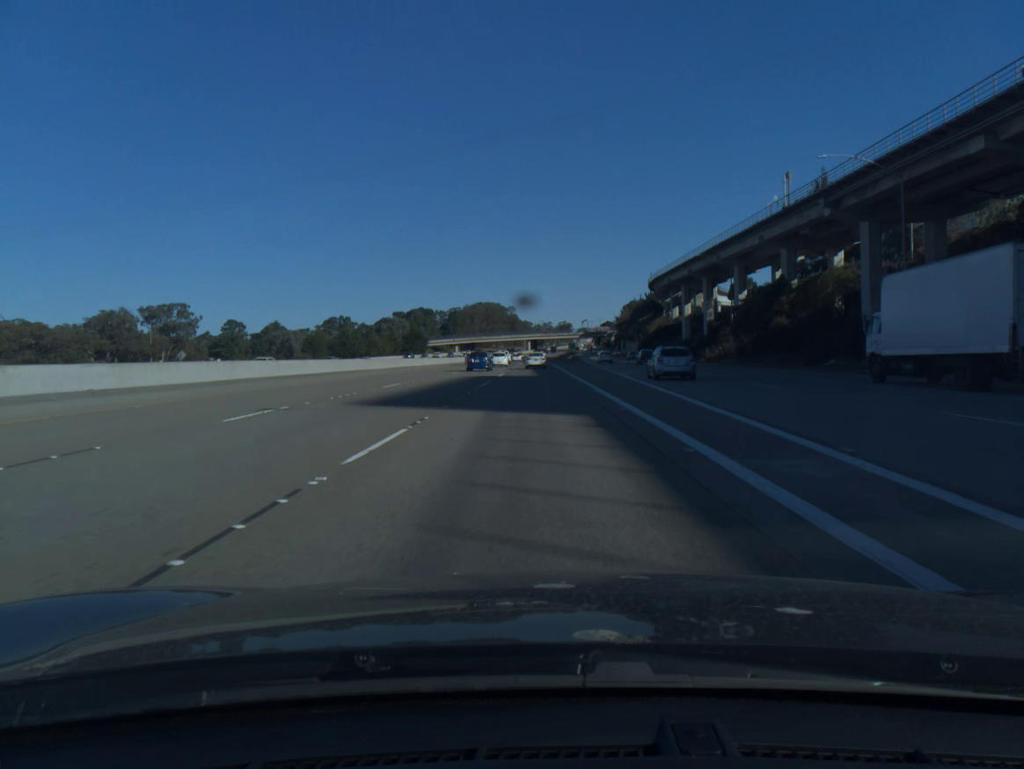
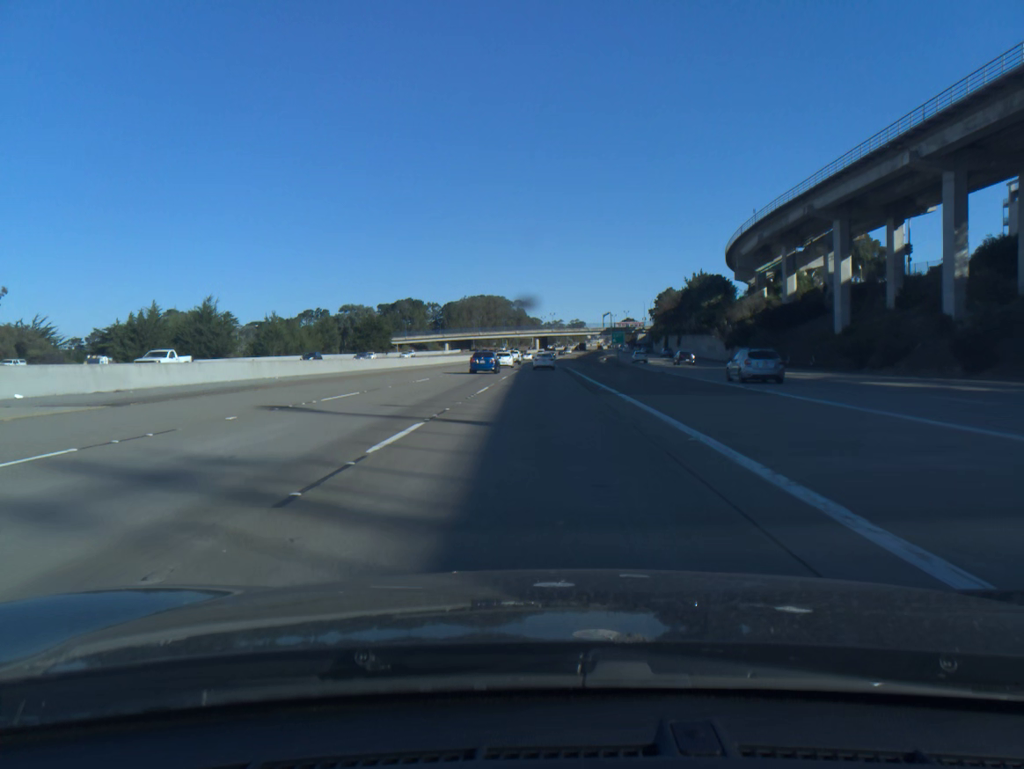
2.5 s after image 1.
(-0.7, +77.8) m; -1°
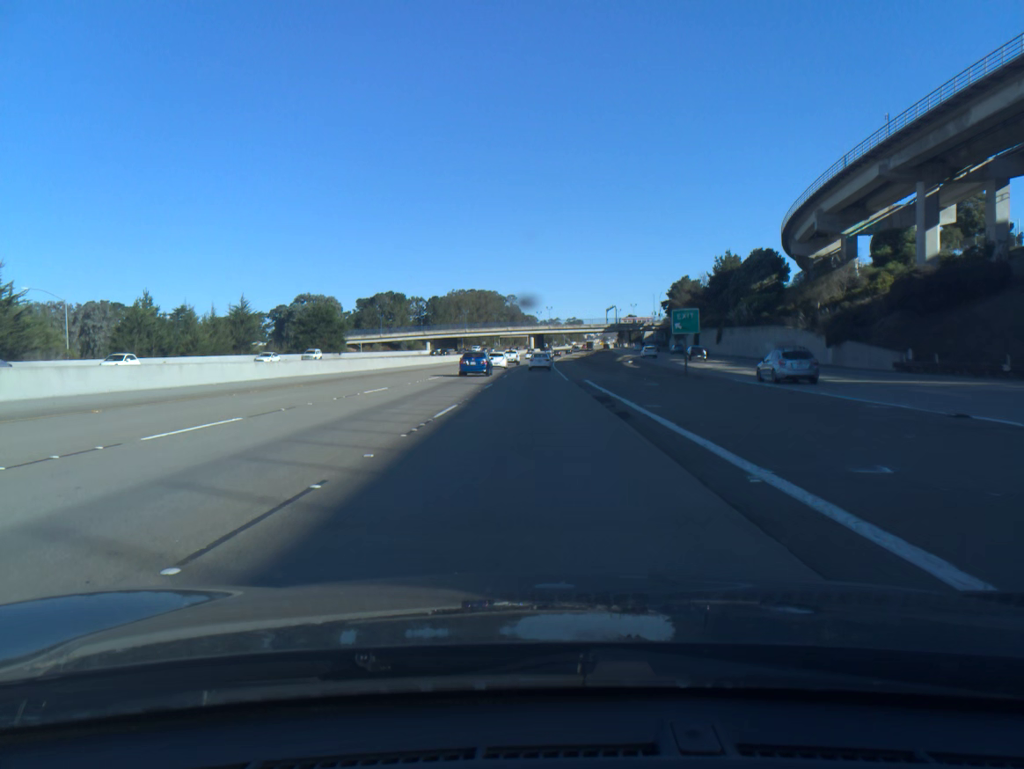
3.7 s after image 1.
(+0.1, +38.5) m; 0°
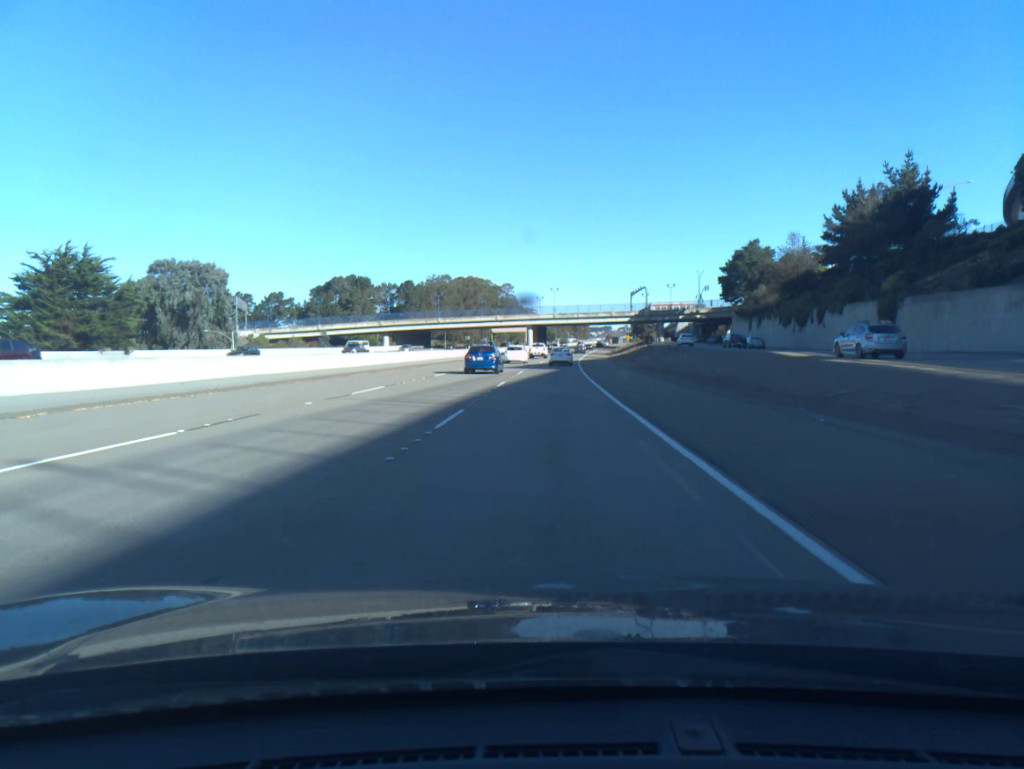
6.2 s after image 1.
(-0.4, +75.7) m; 0°
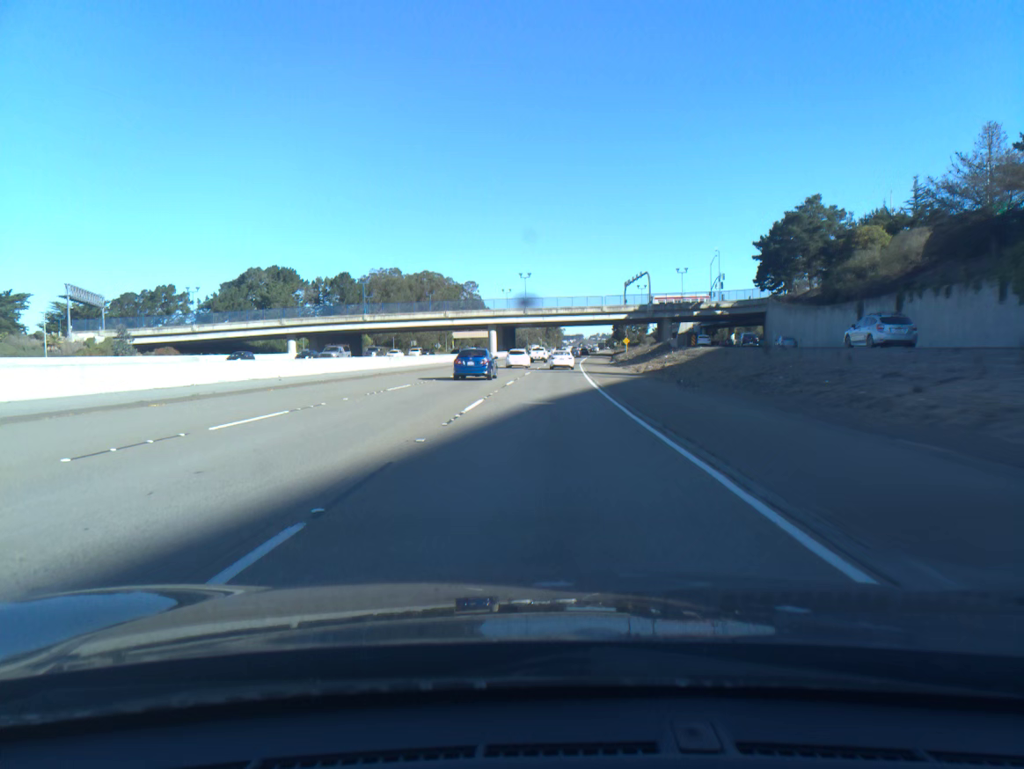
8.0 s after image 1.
(+0.9, +53.3) m; +2°
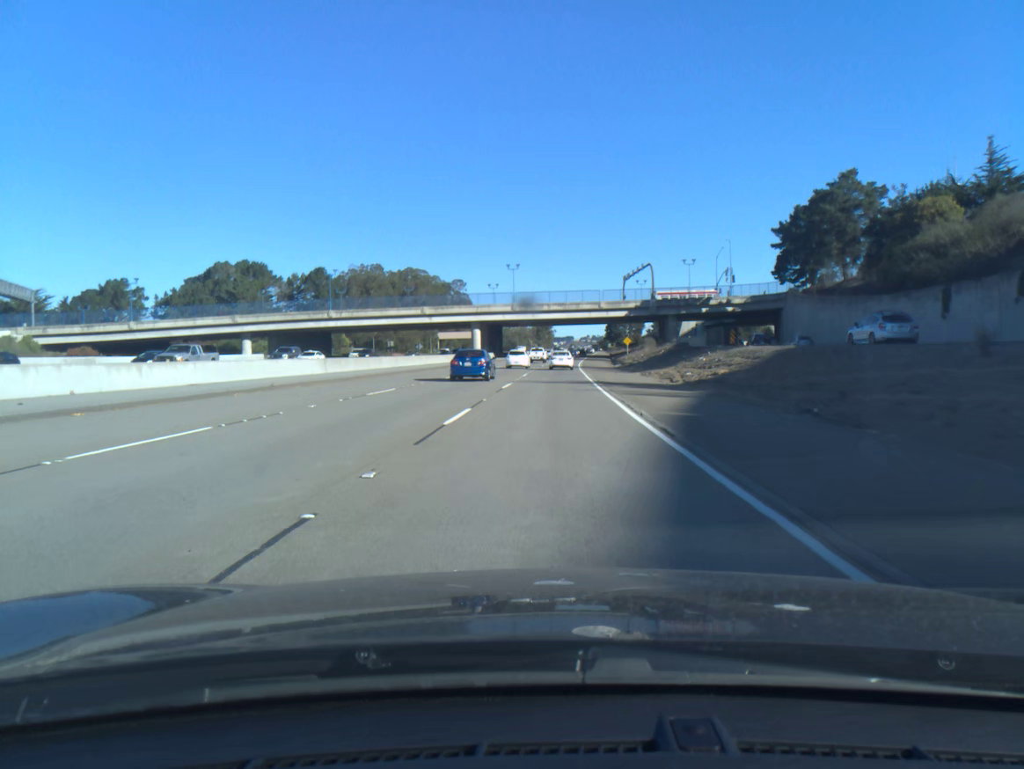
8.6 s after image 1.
(+0.1, +17.5) m; +1°
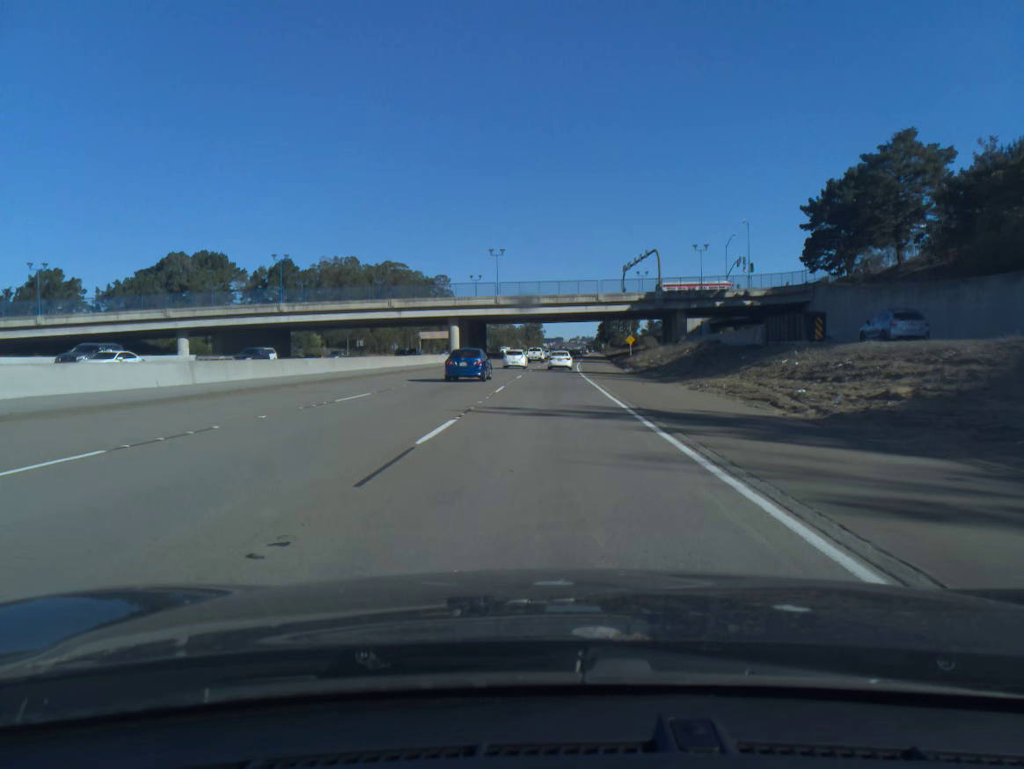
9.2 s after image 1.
(+0.1, +17.4) m; +1°
